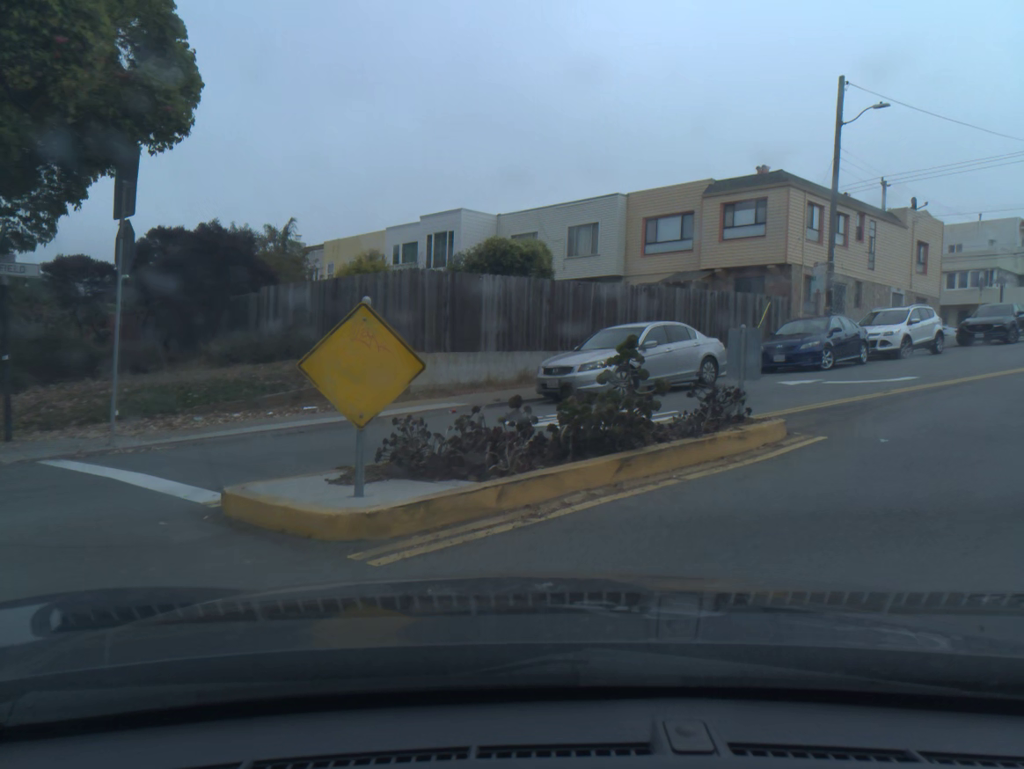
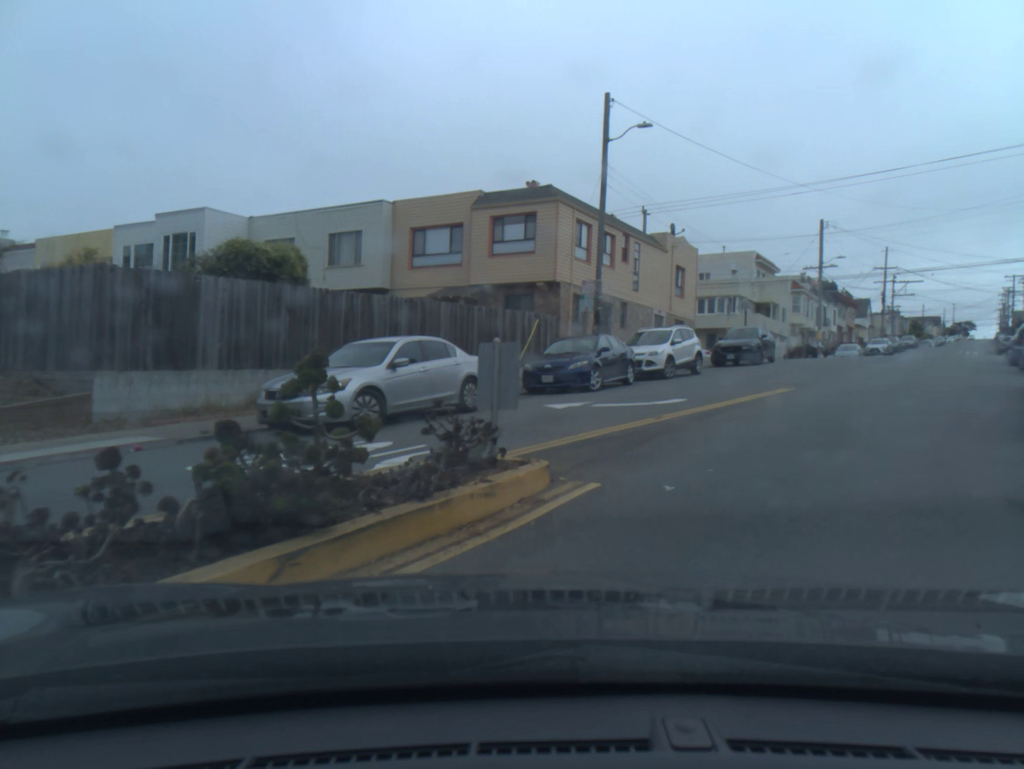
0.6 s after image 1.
(+0.3, +2.5) m; +14°
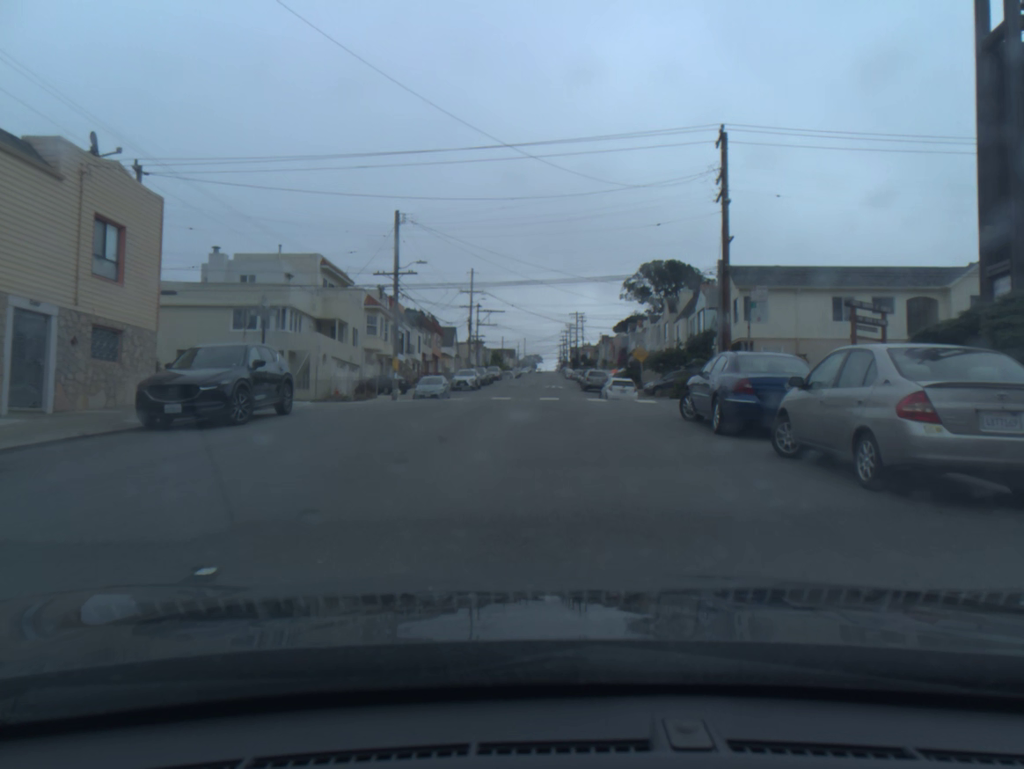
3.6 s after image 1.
(+4.0, +17.4) m; +20°
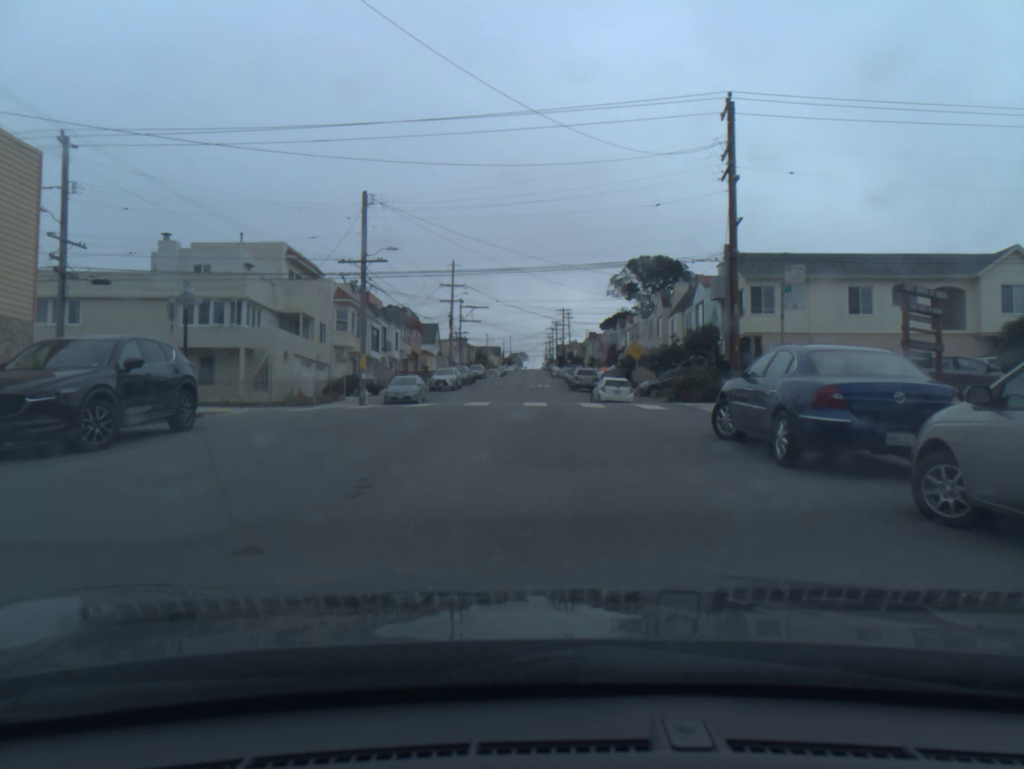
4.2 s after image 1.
(0.0, +4.3) m; 0°
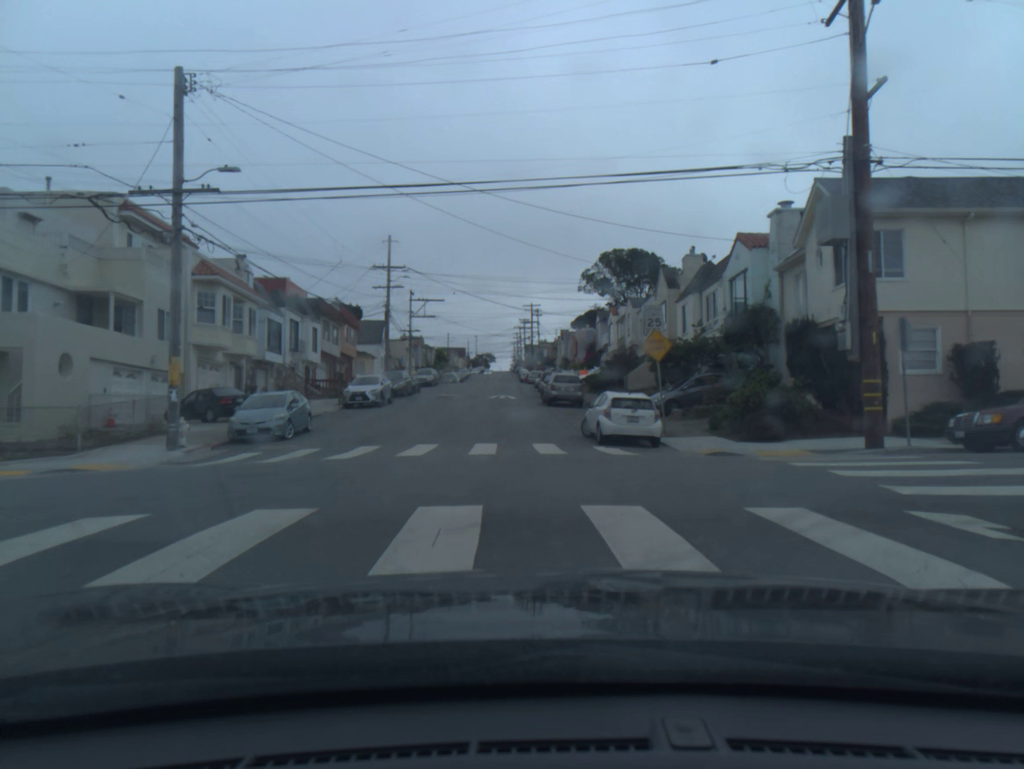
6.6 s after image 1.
(+0.5, +16.7) m; +3°
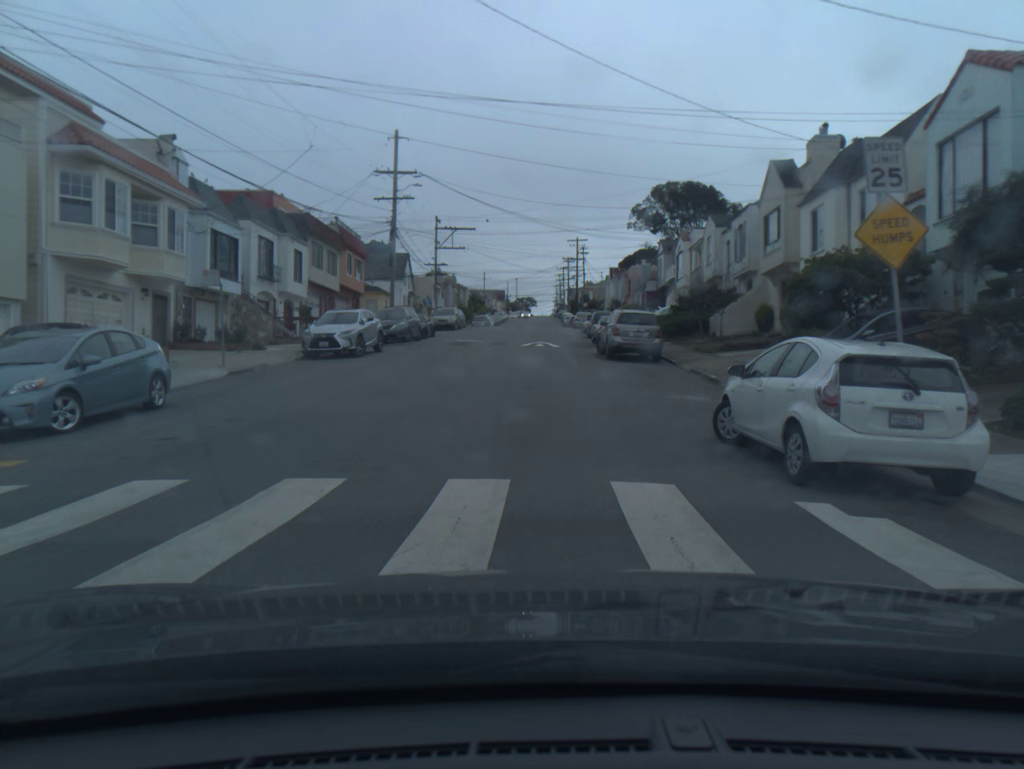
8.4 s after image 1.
(-0.4, +13.6) m; -4°
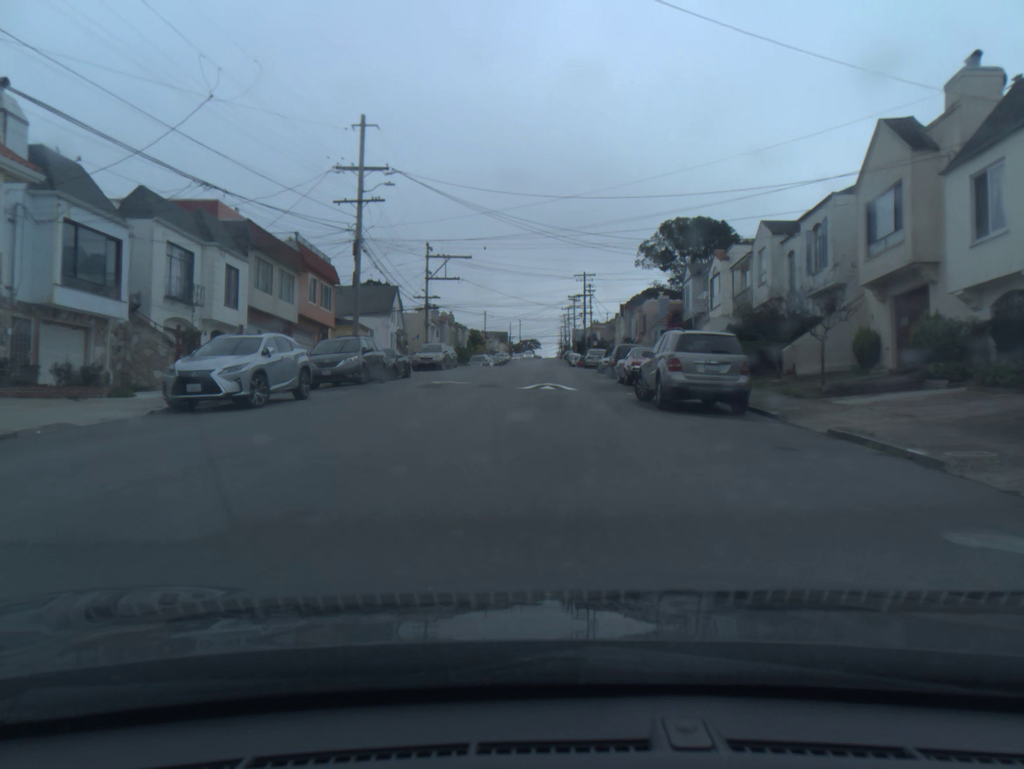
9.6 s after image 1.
(0.0, +10.6) m; 0°
